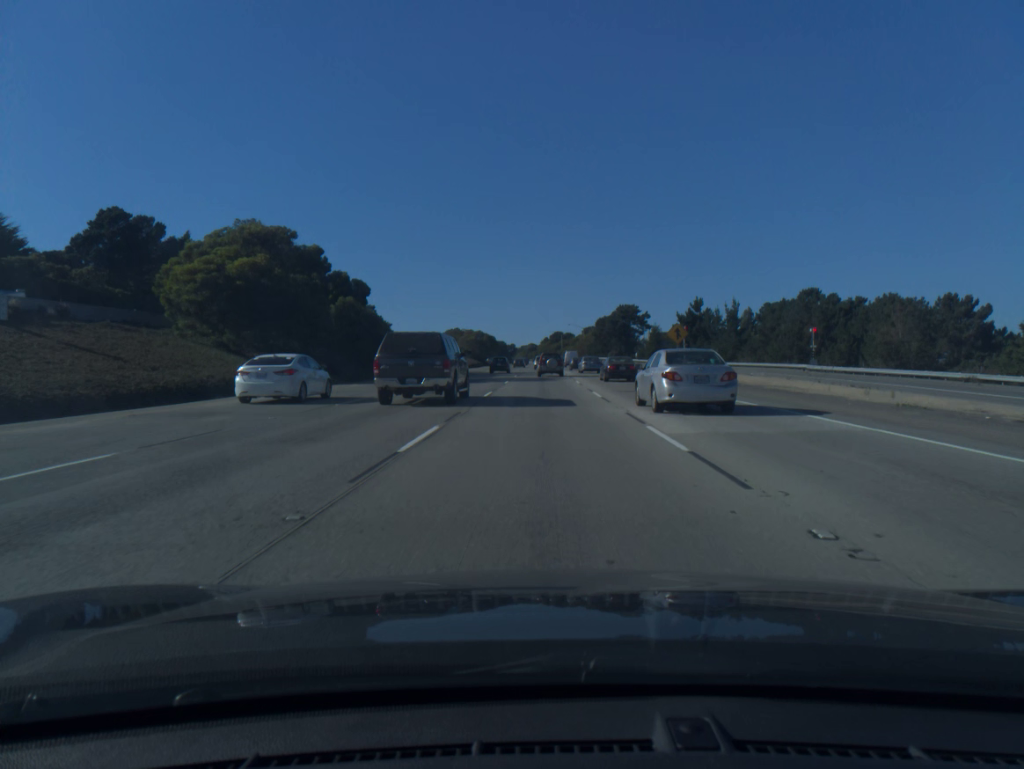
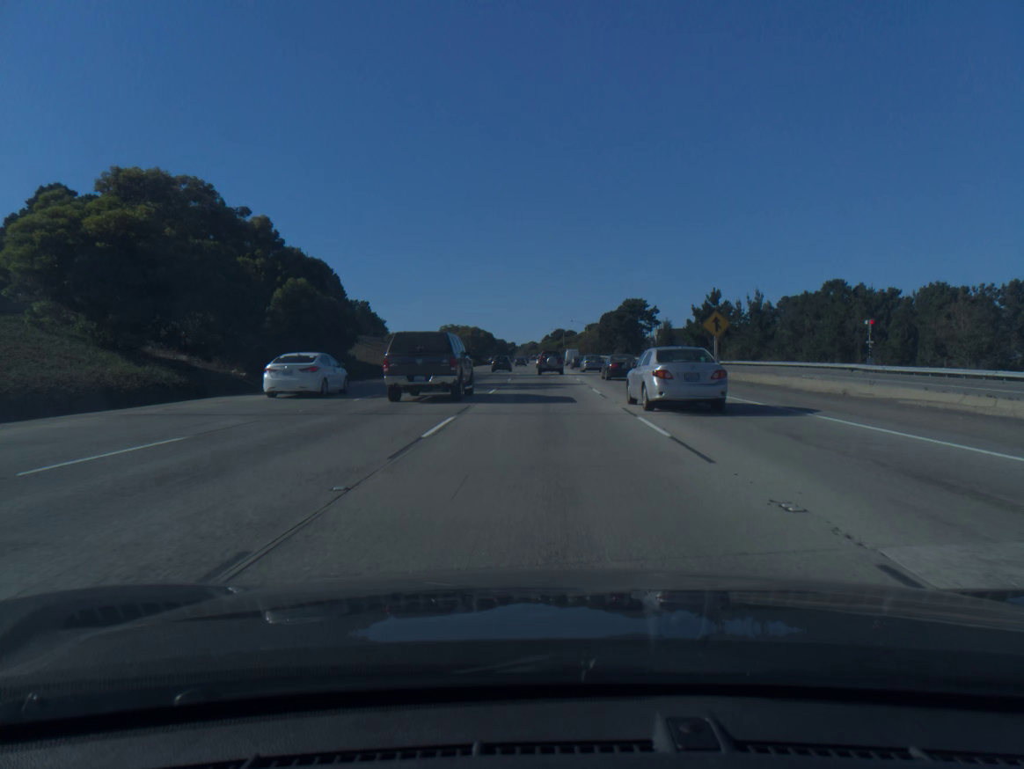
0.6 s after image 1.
(0.0, +13.0) m; 0°
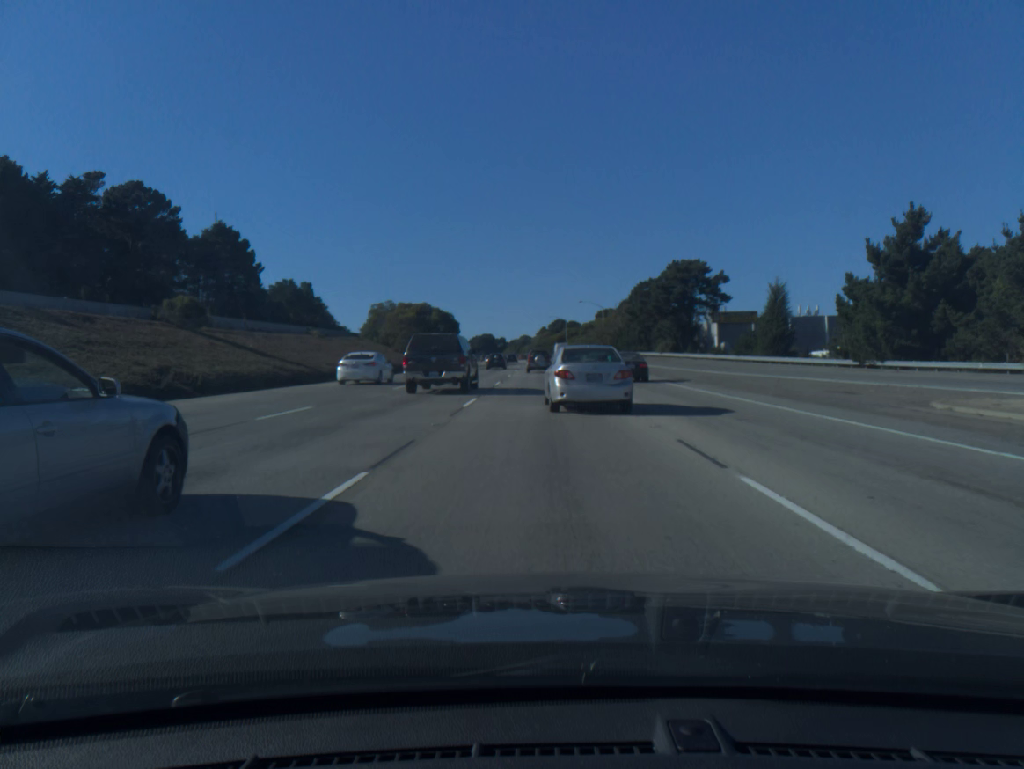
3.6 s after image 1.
(+0.1, +66.0) m; 0°
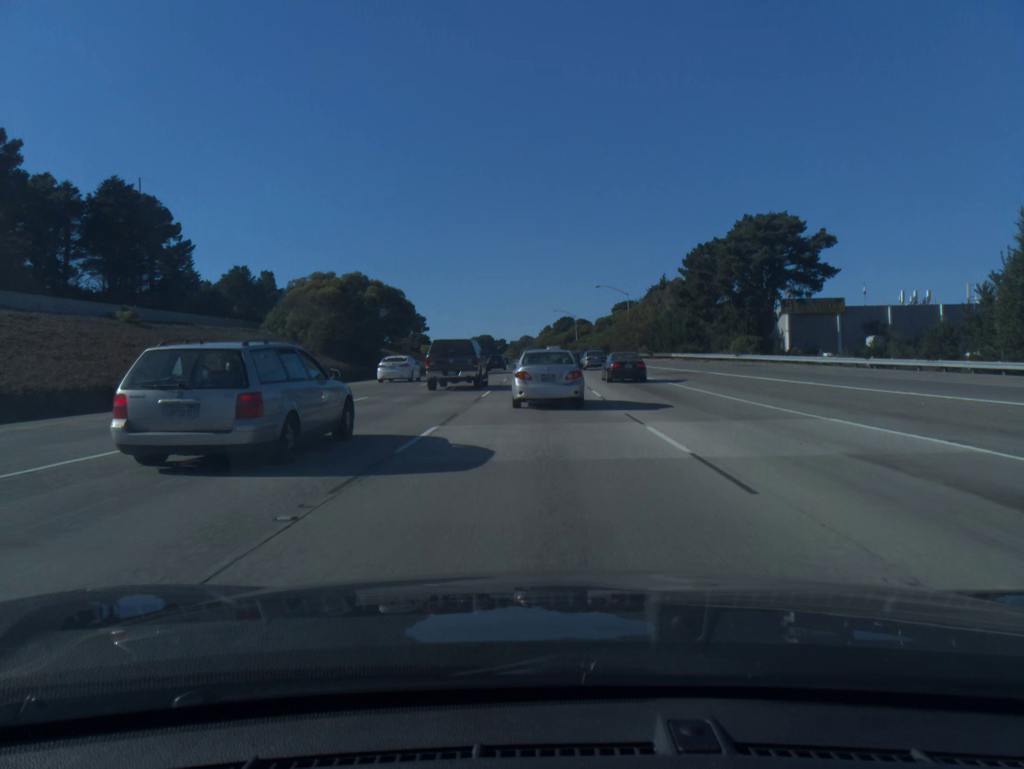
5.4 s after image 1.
(0.0, +37.8) m; 0°
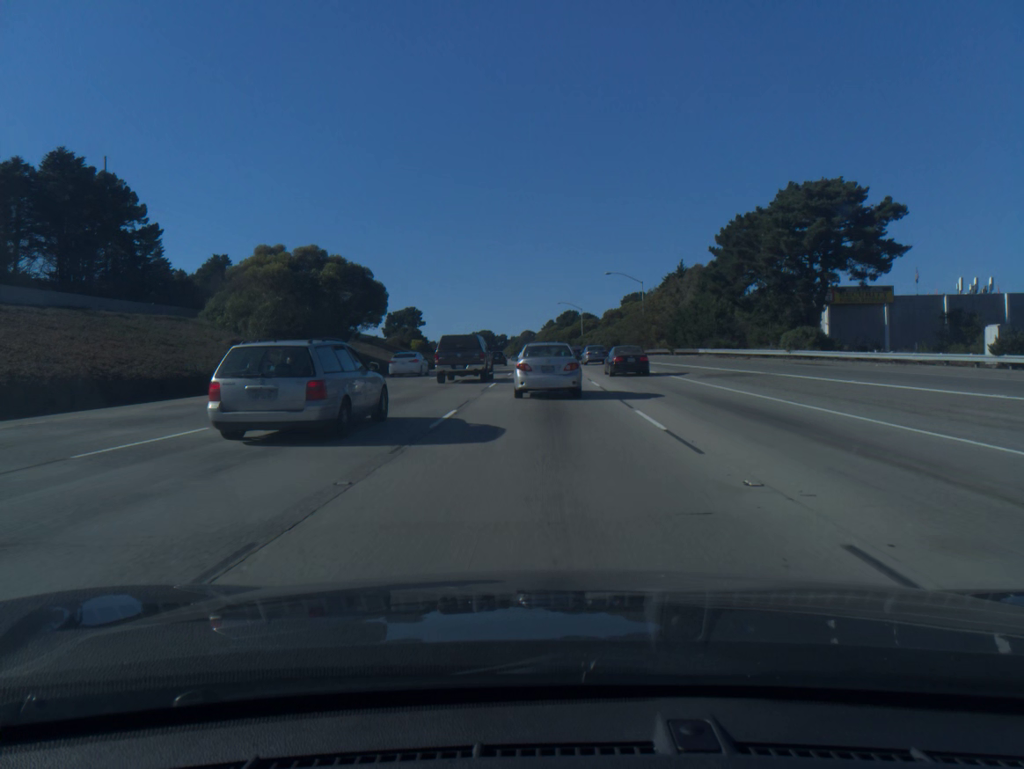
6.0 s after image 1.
(0.0, +12.3) m; 0°
